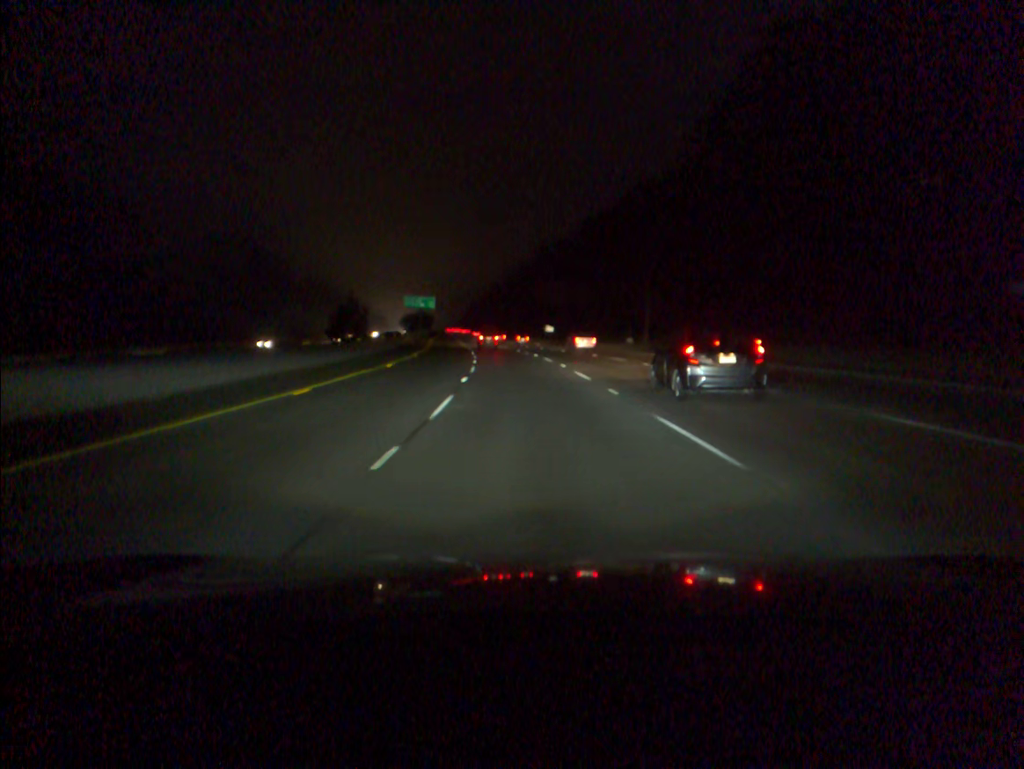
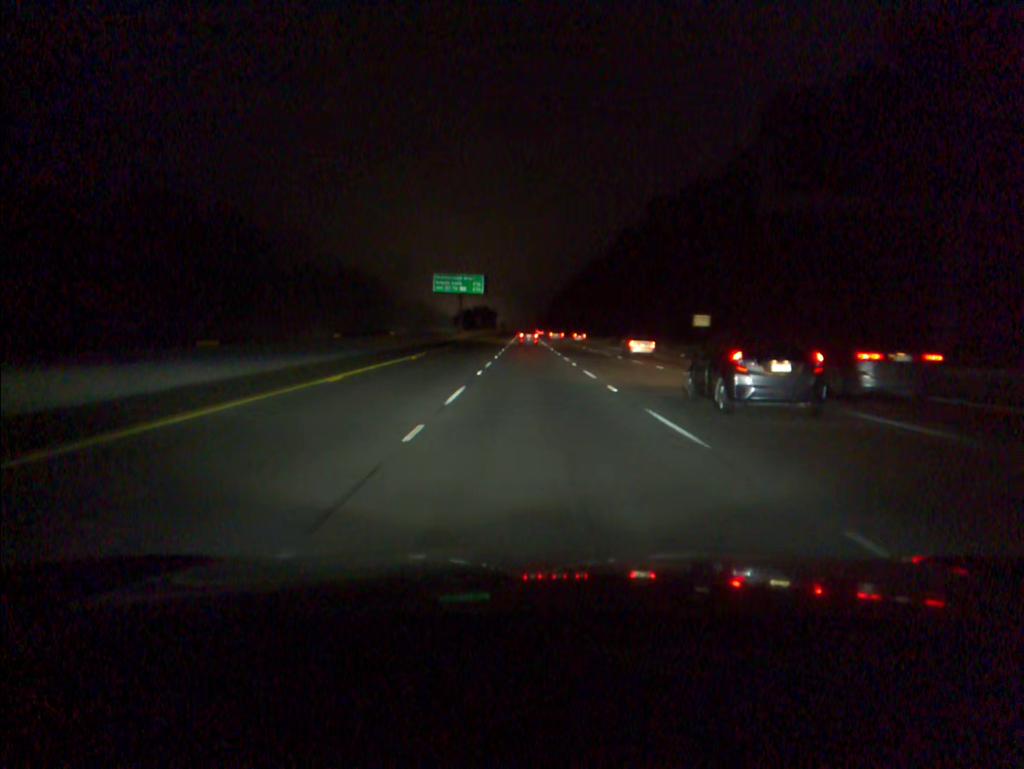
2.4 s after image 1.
(-3.9, +70.8) m; -6°
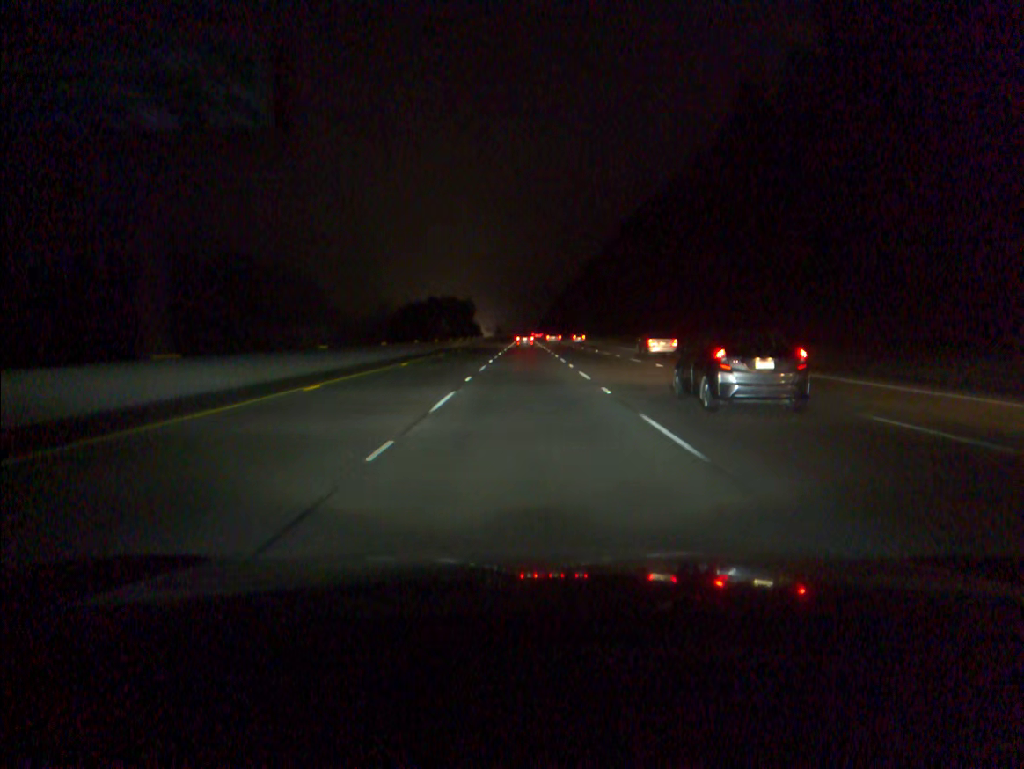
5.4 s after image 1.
(-0.3, +88.8) m; 0°
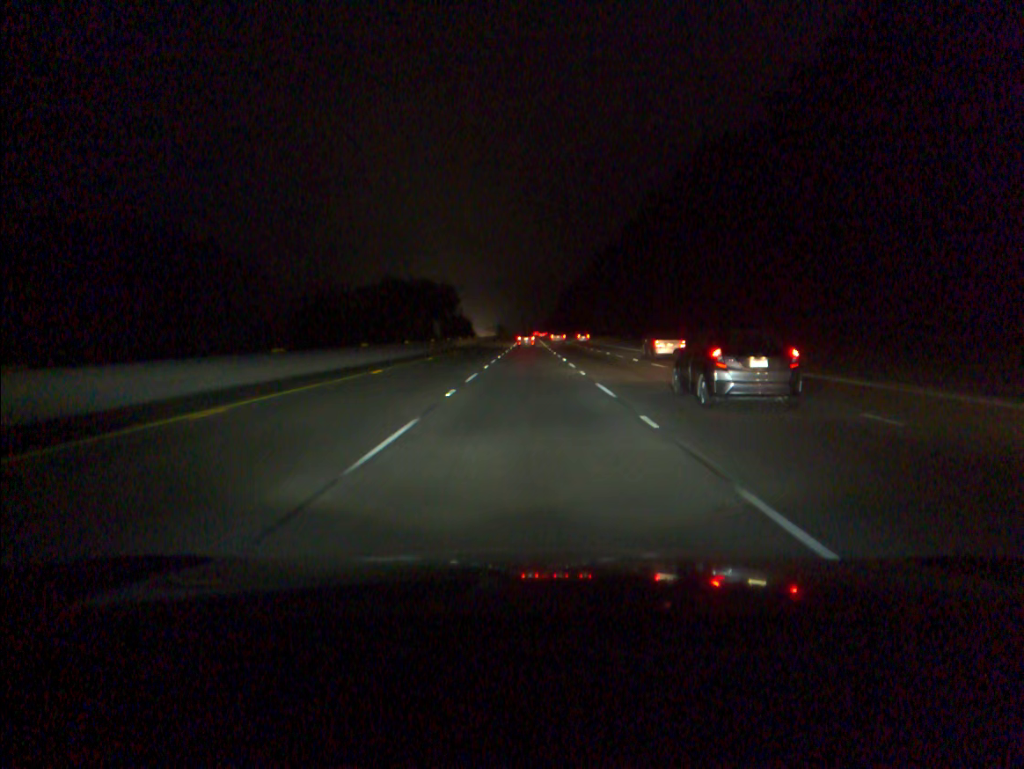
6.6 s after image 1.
(-0.1, +35.5) m; 0°
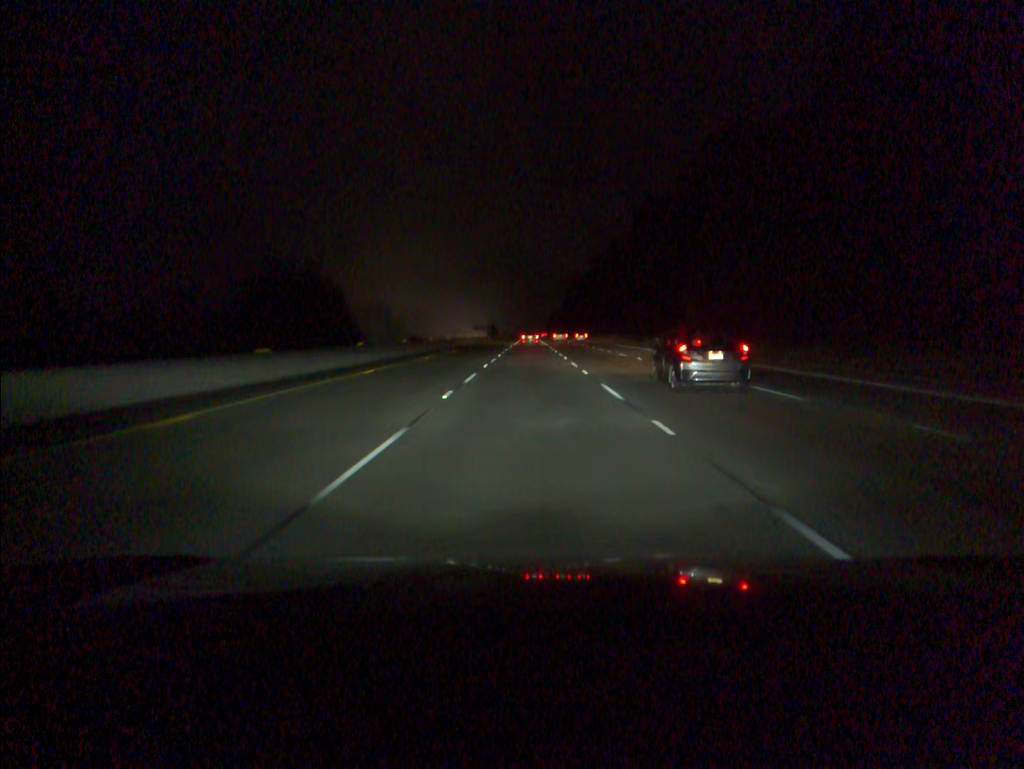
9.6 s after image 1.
(-0.1, +88.8) m; 0°
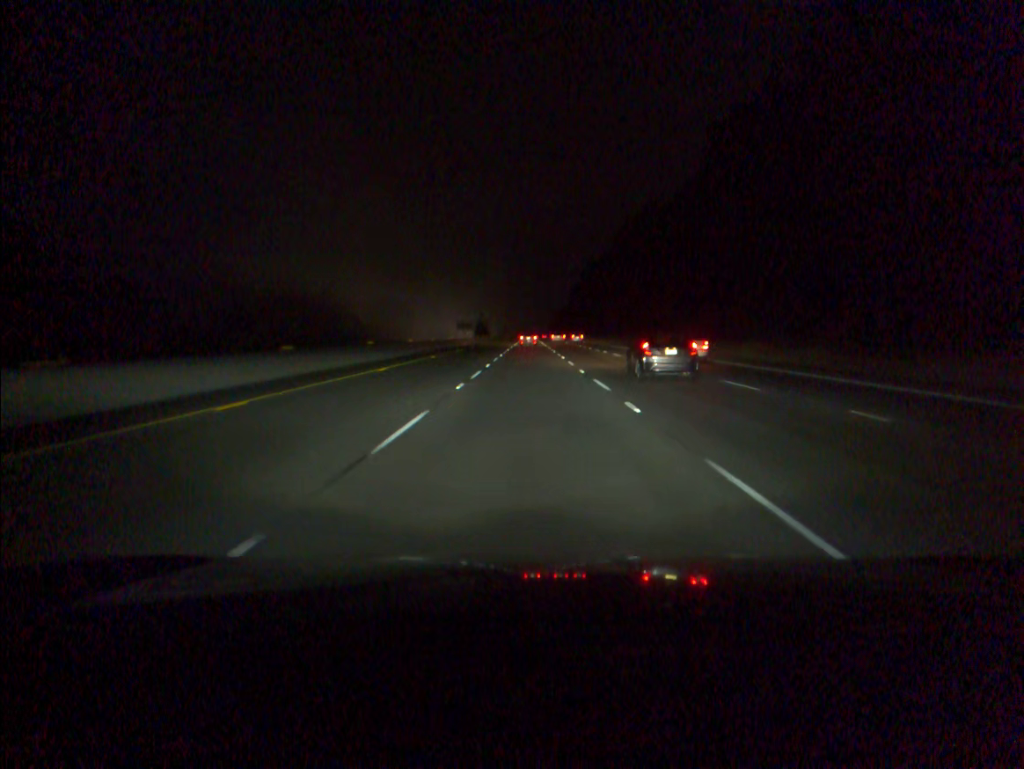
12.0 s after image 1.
(0.0, +70.7) m; 0°
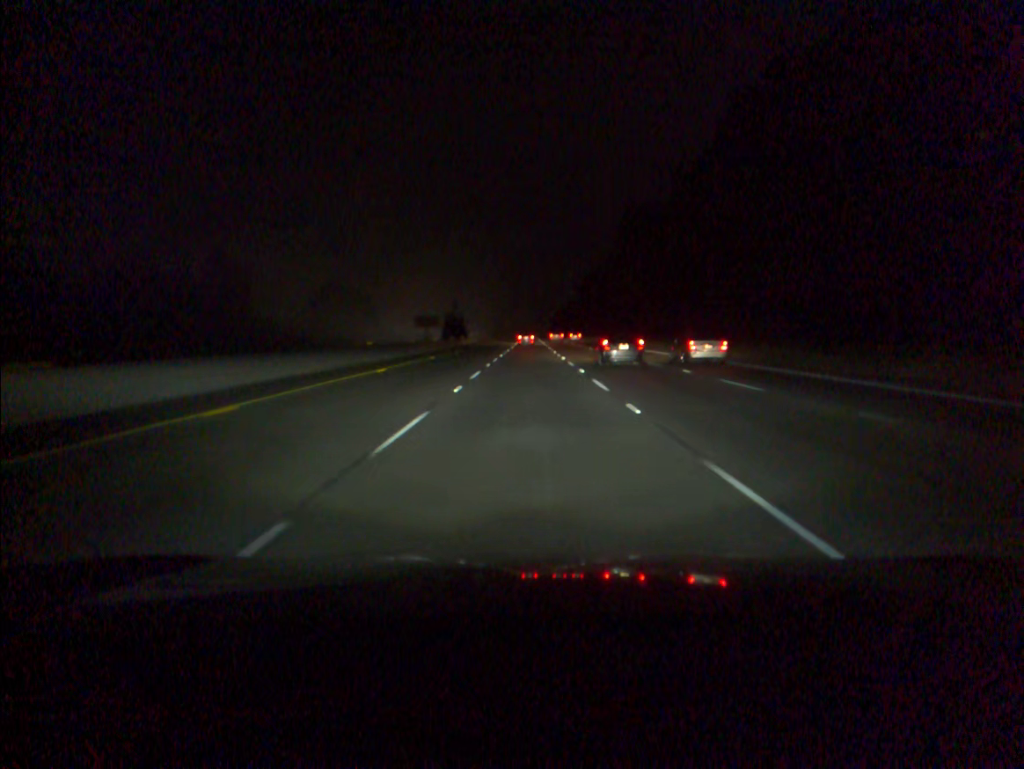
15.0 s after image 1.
(0.0, +87.9) m; 0°
